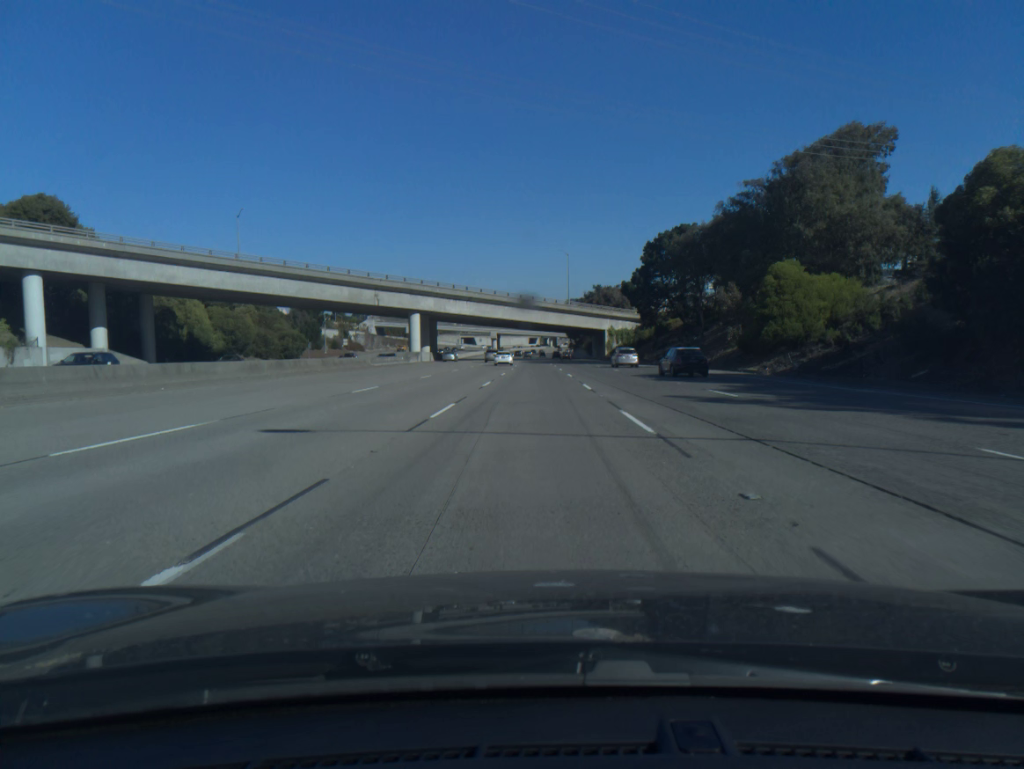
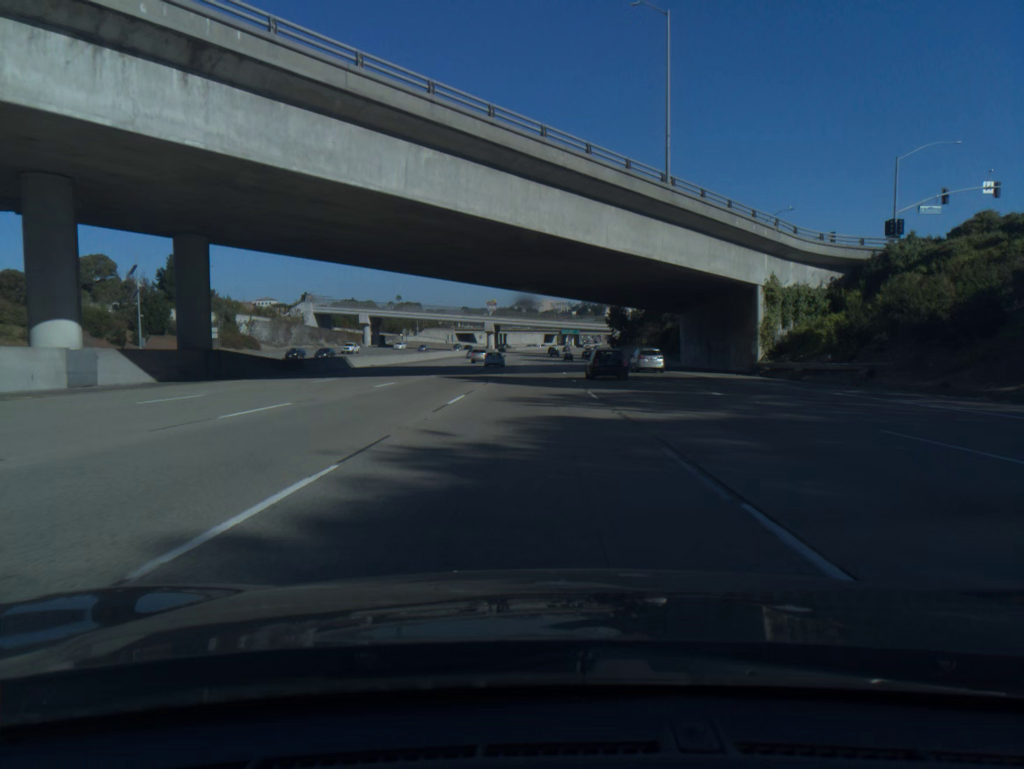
(-0.8, +95.2) m; -1°
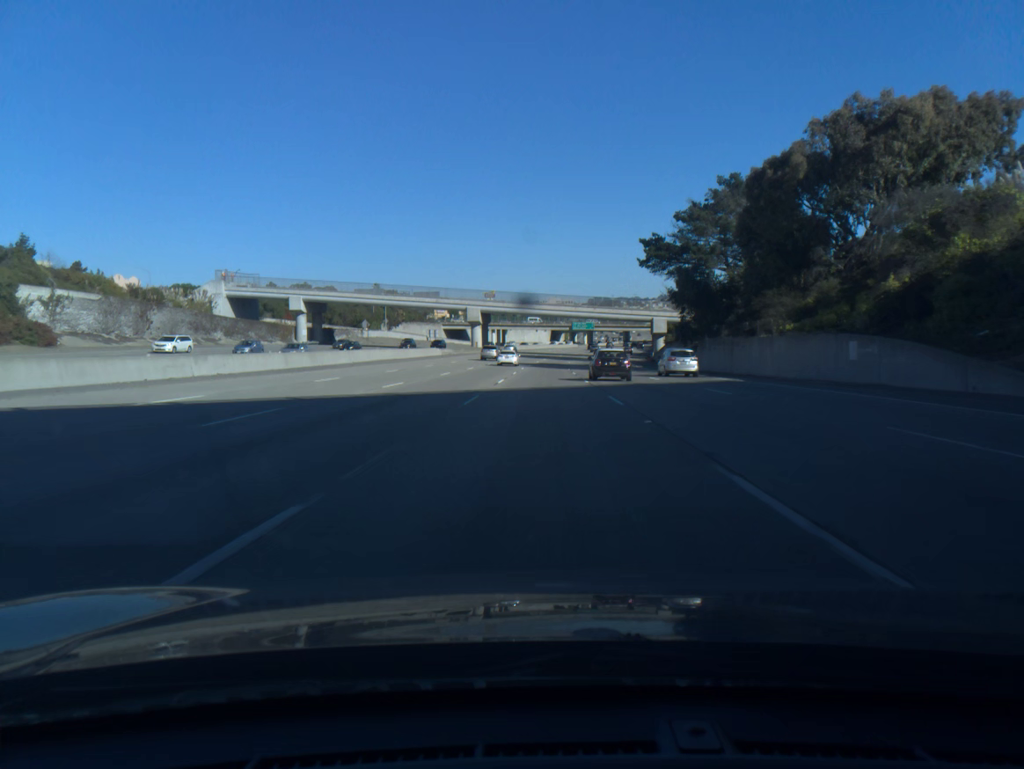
(-0.4, +58.0) m; 0°
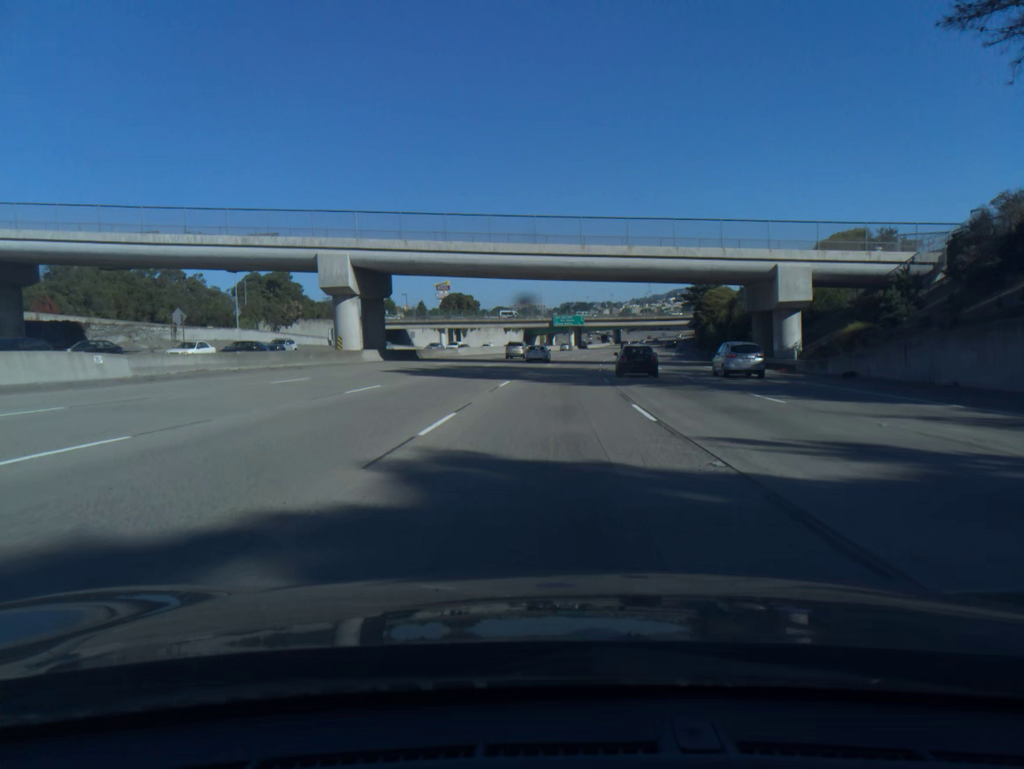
(+0.9, +77.4) m; +2°
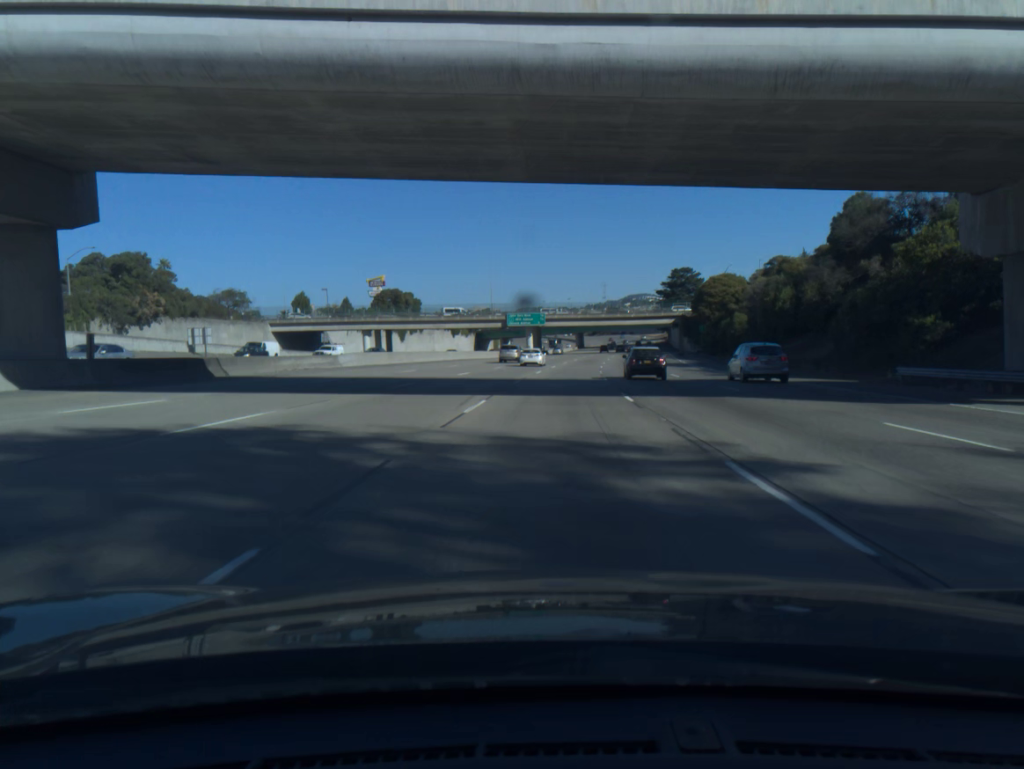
(+1.0, +38.6) m; +3°
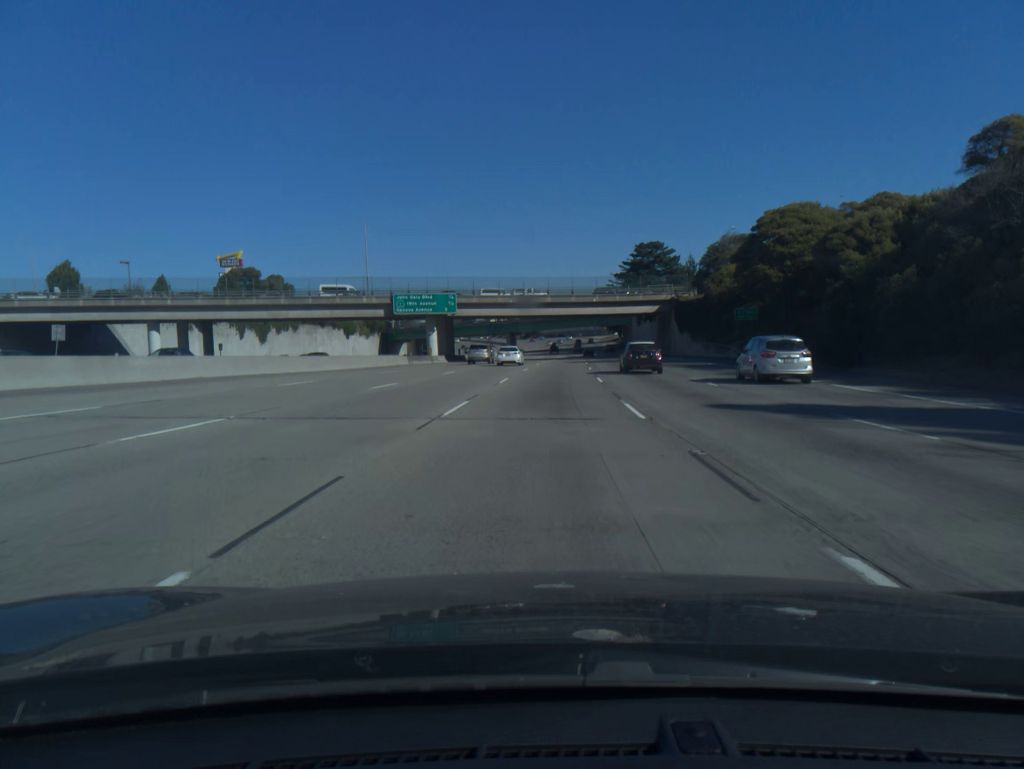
(+2.6, +57.5) m; +5°
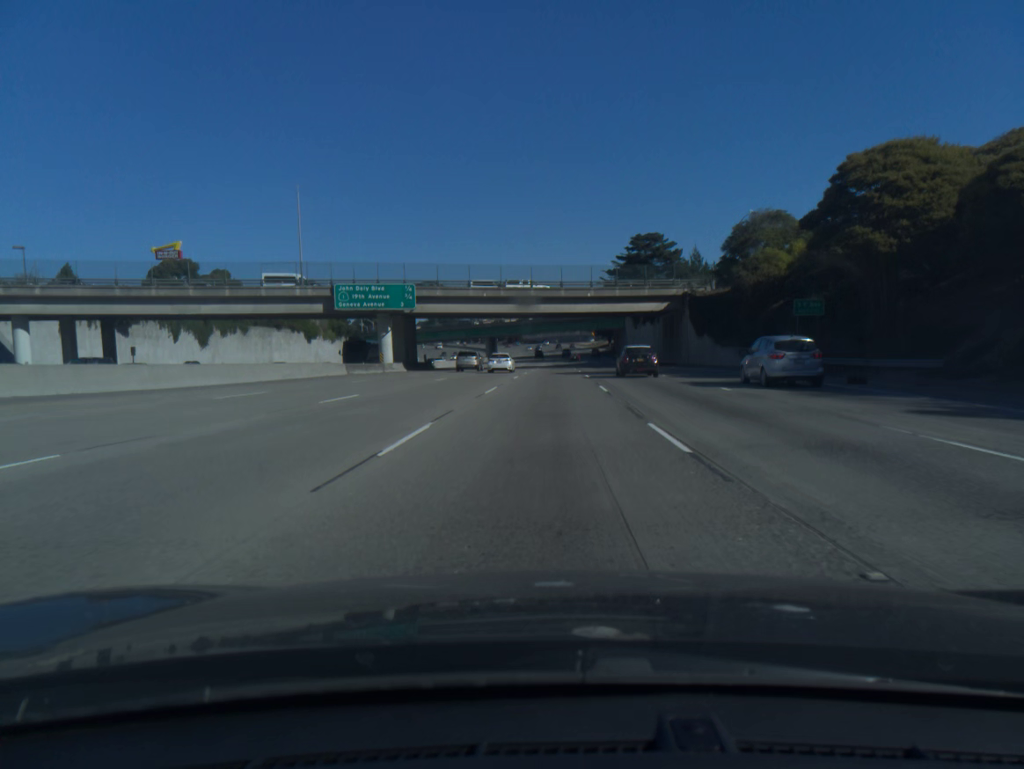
(+0.2, +19.1) m; +1°
